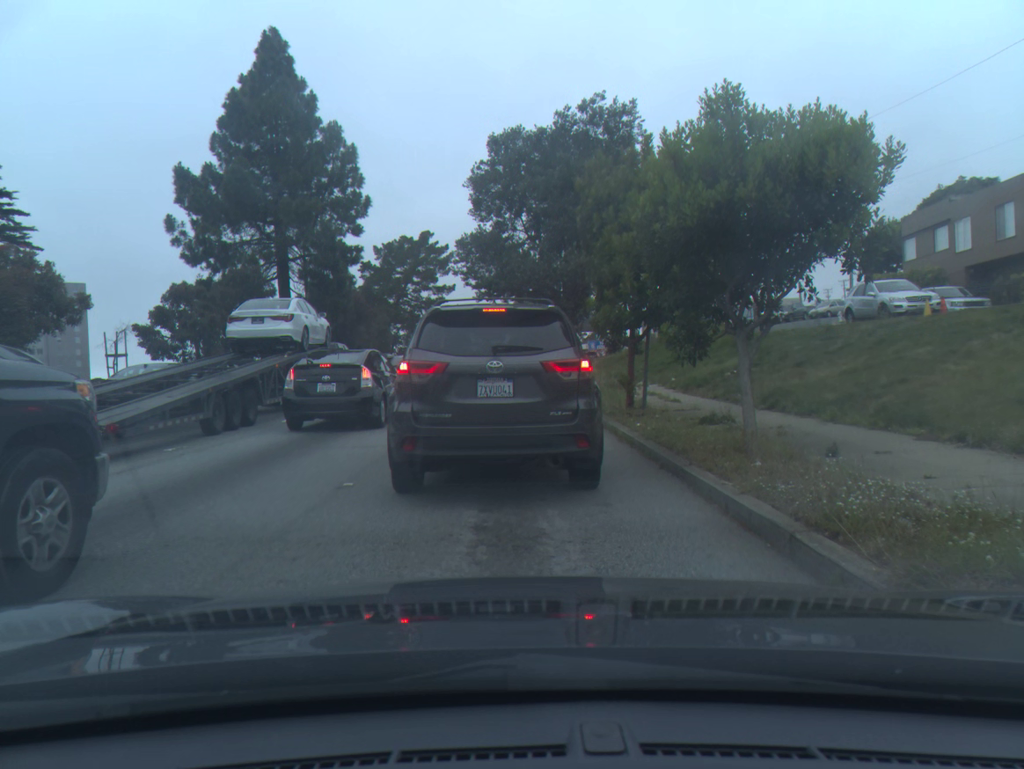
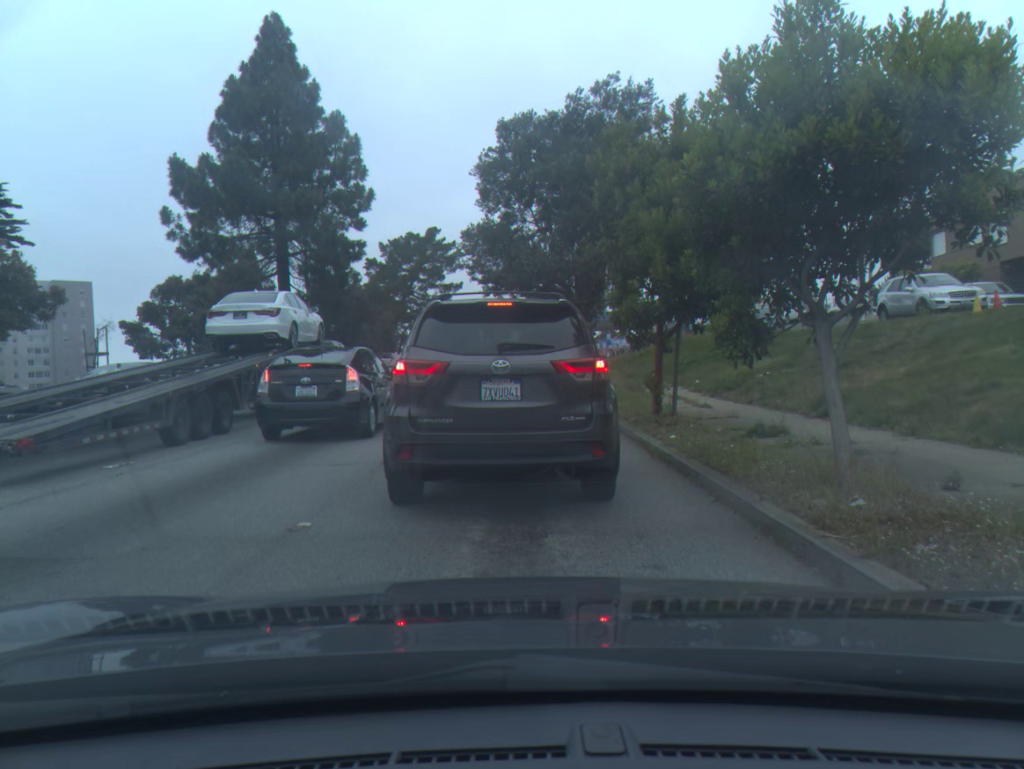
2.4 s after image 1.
(-0.1, +1.9) m; -1°
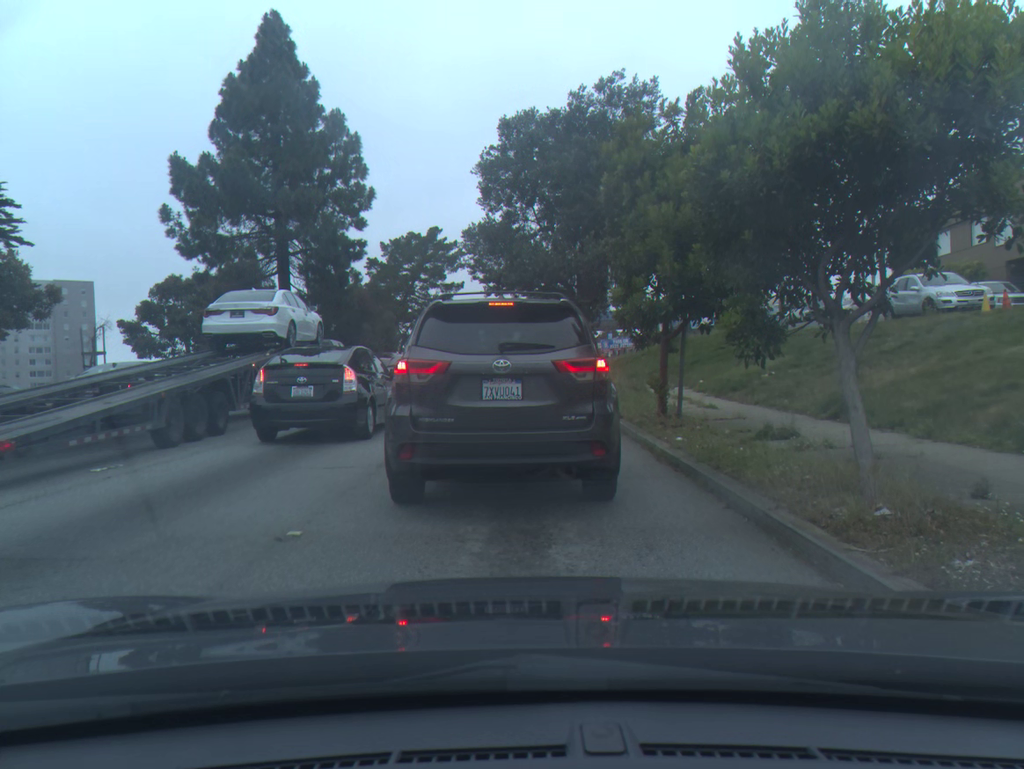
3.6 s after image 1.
(0.0, +0.3) m; 0°
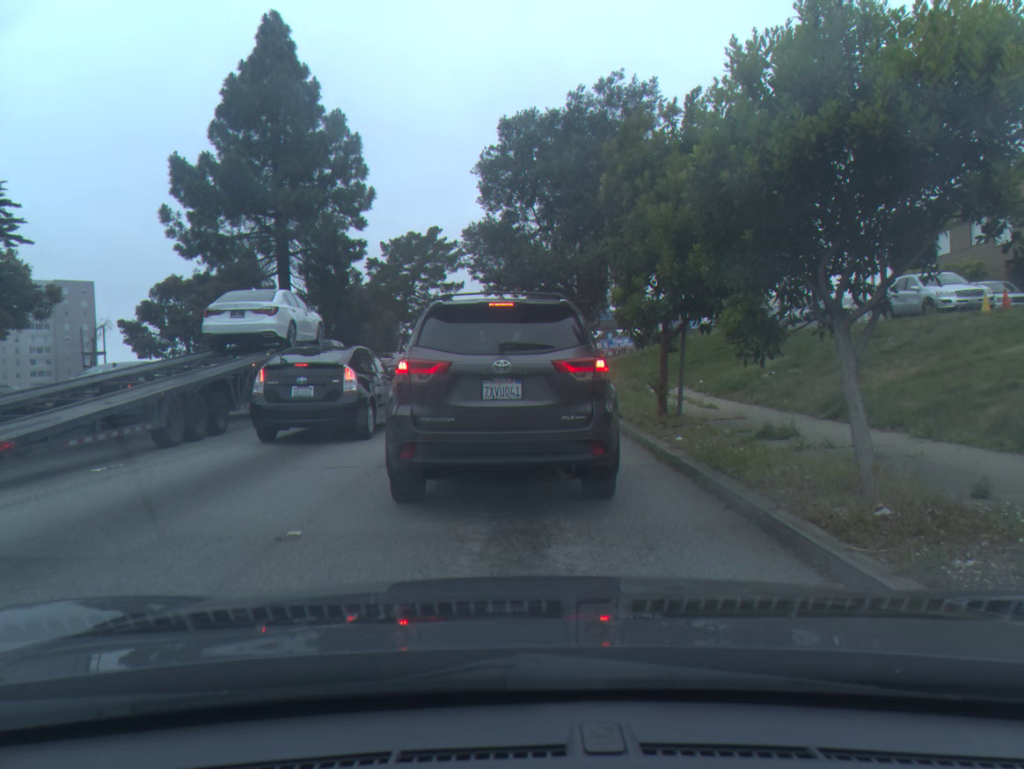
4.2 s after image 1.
(0.0, 0.0) m; 0°
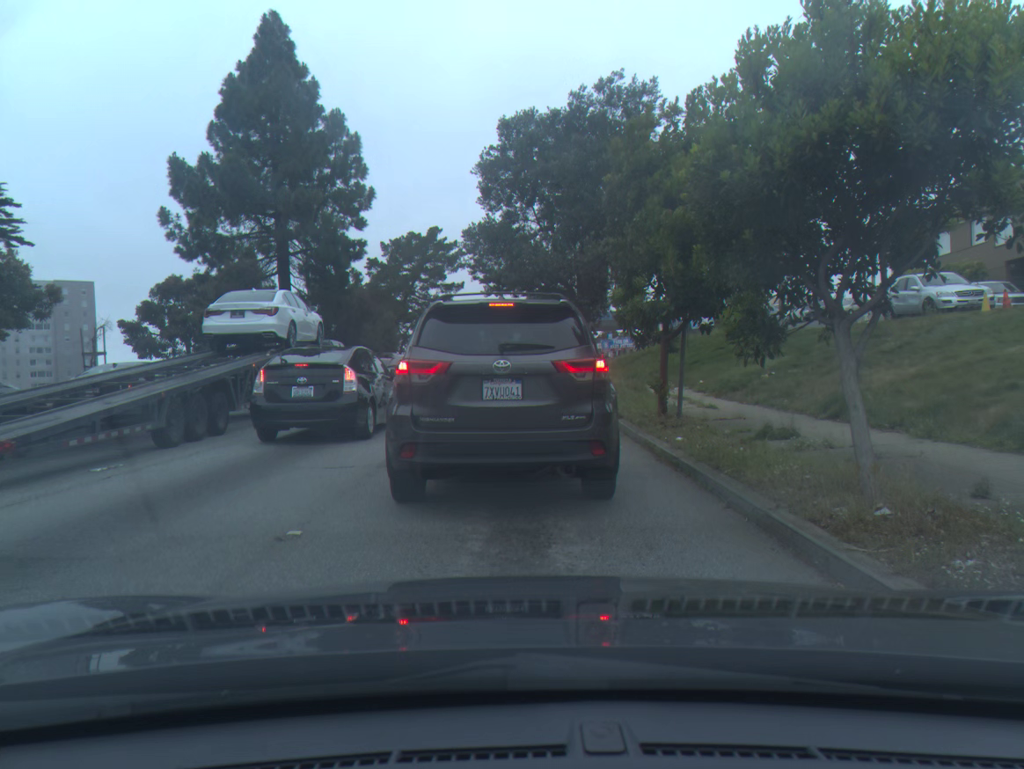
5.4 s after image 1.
(0.0, 0.0) m; 0°
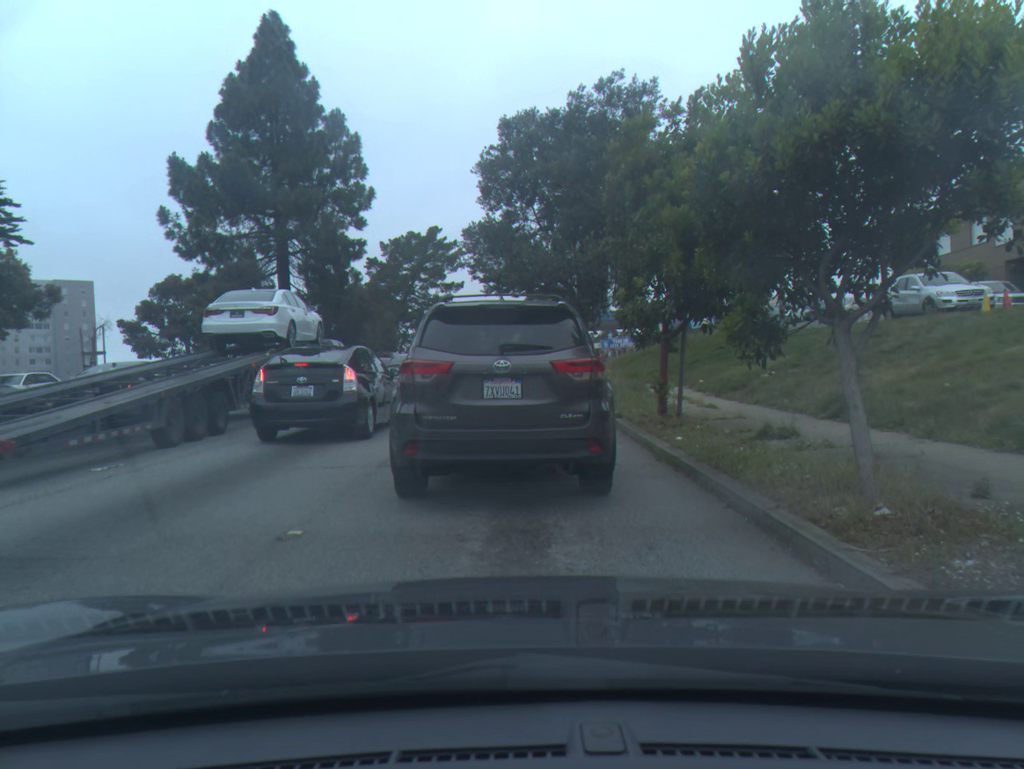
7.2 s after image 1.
(0.0, 0.0) m; 0°
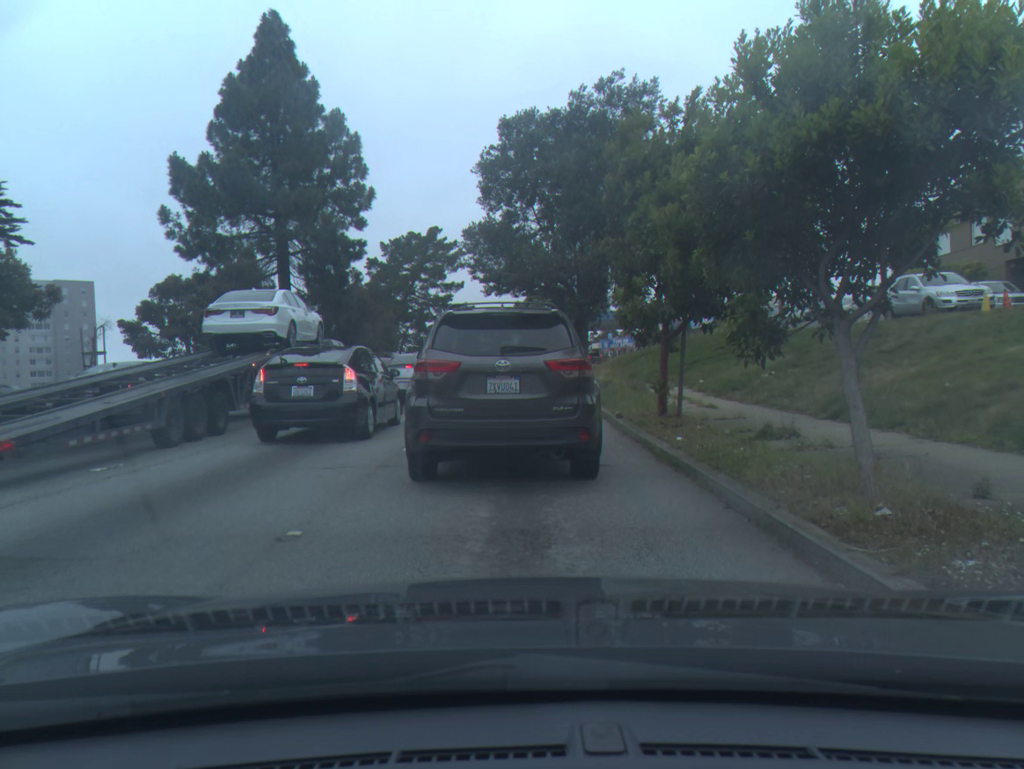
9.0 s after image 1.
(0.0, 0.0) m; 0°
